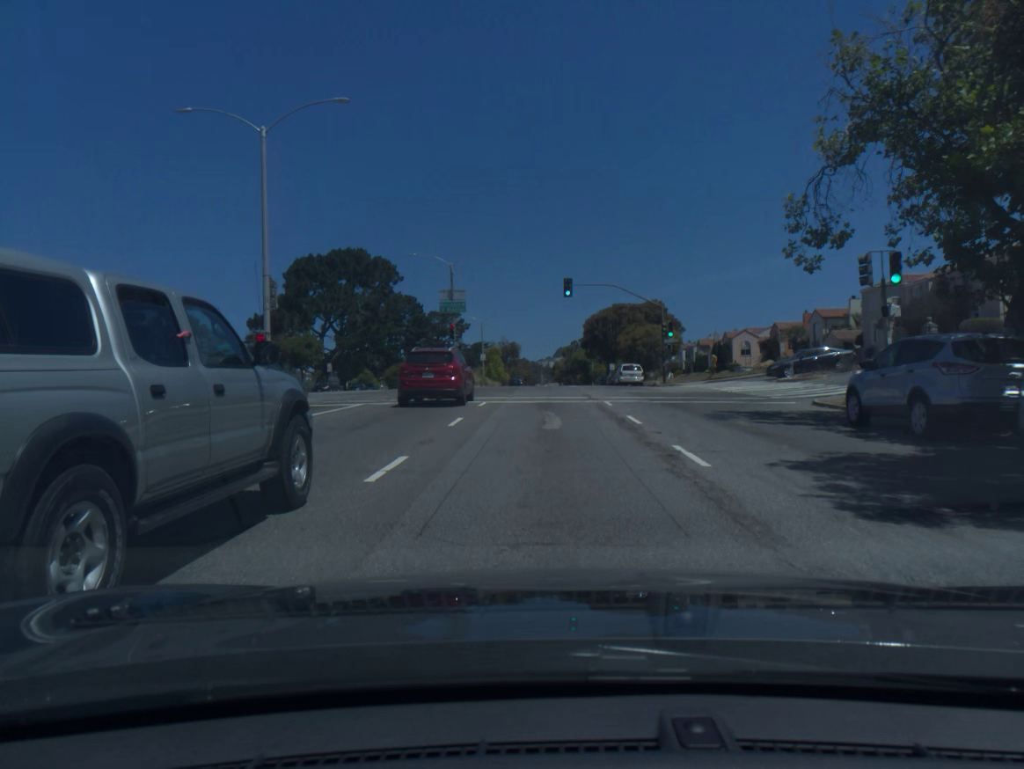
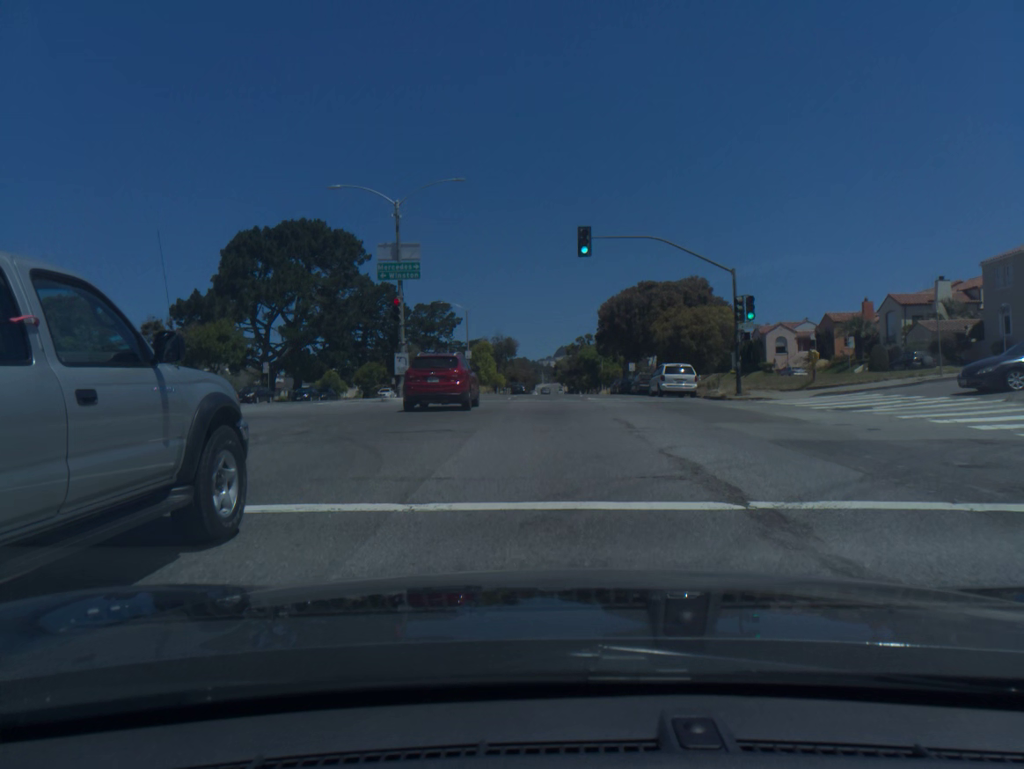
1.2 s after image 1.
(0.0, +20.4) m; 0°
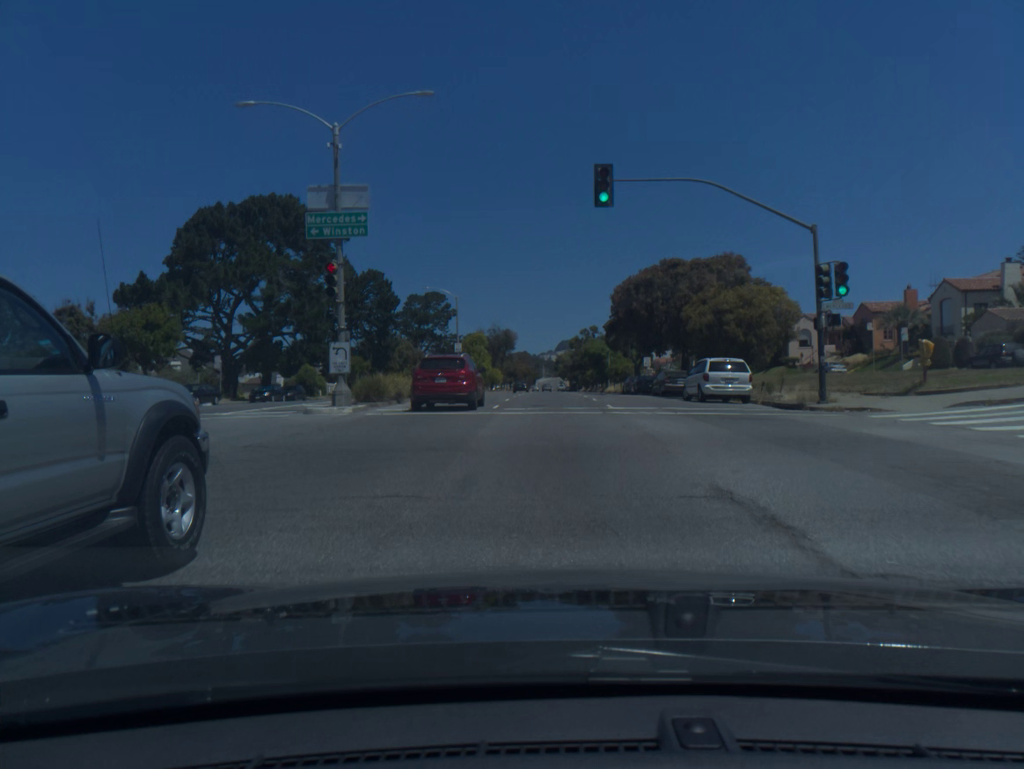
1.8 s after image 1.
(0.0, +10.2) m; 0°
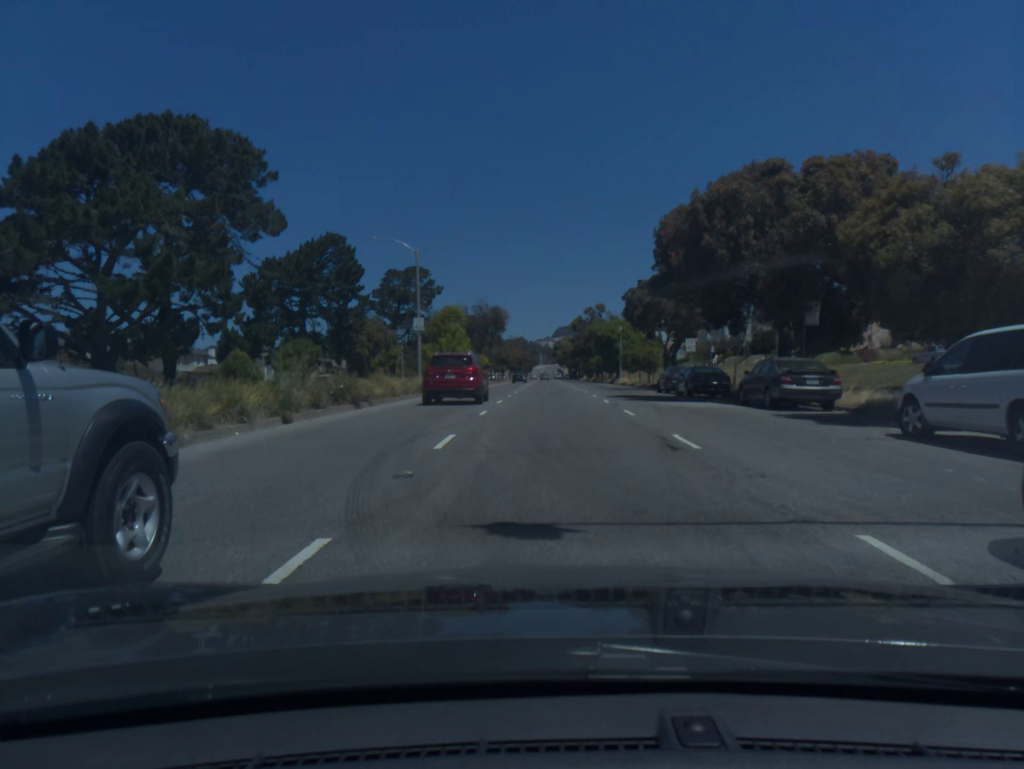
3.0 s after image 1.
(0.0, +20.5) m; 0°
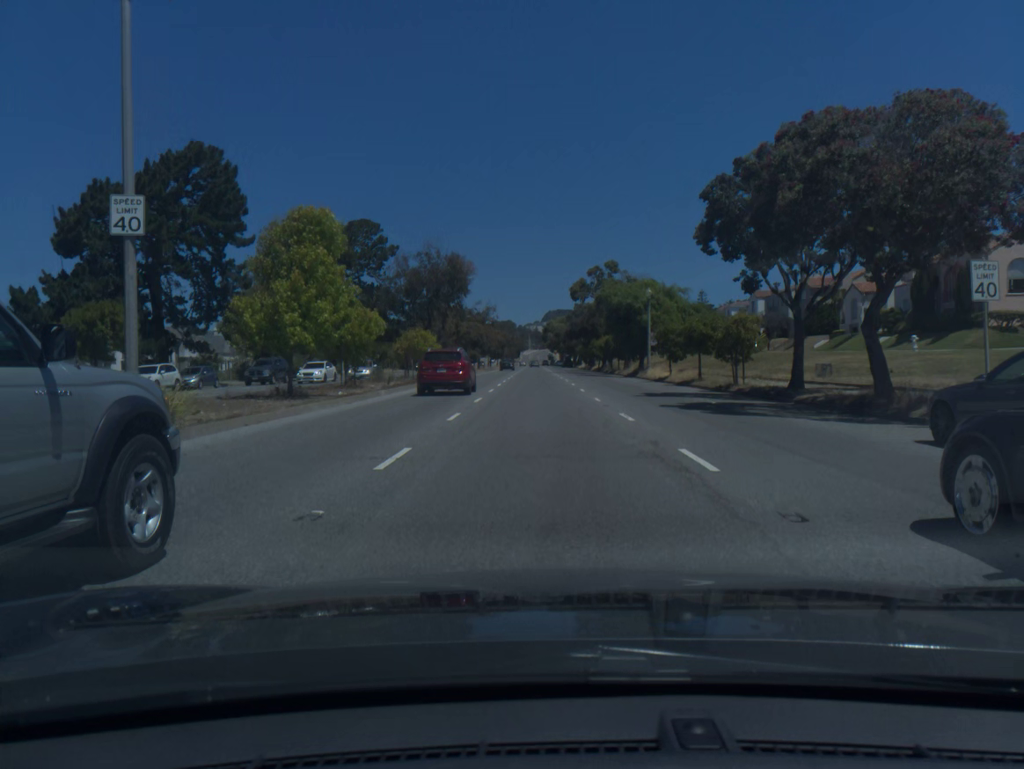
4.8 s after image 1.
(+0.3, +31.3) m; +1°
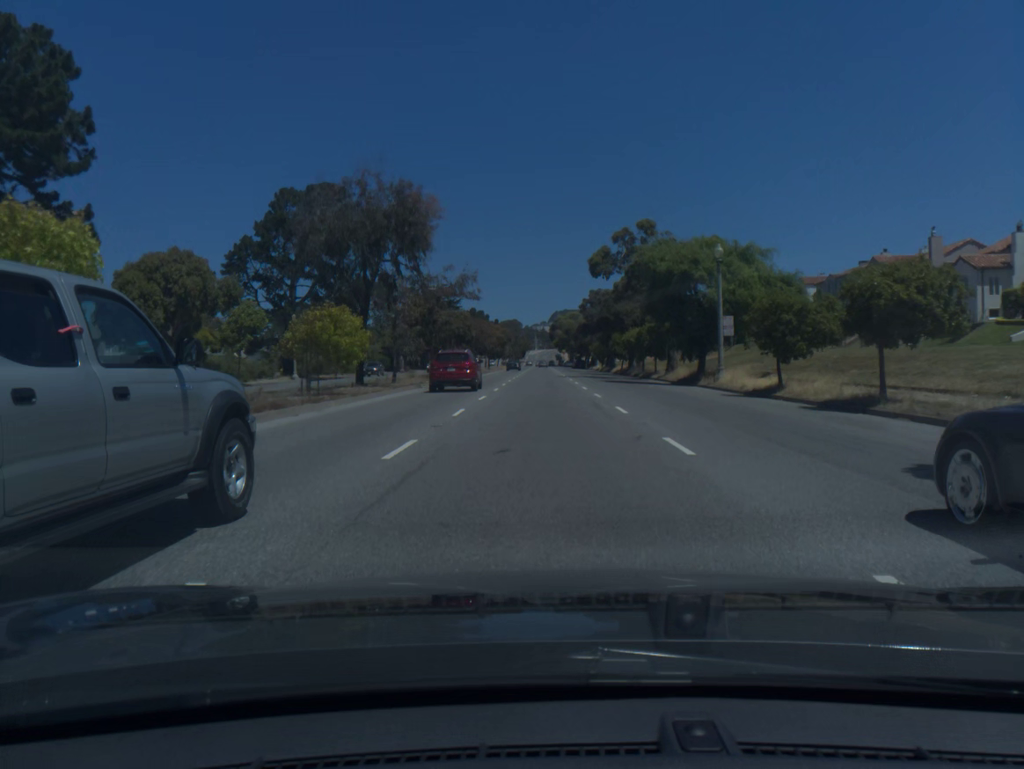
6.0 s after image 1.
(0.0, +21.1) m; 0°
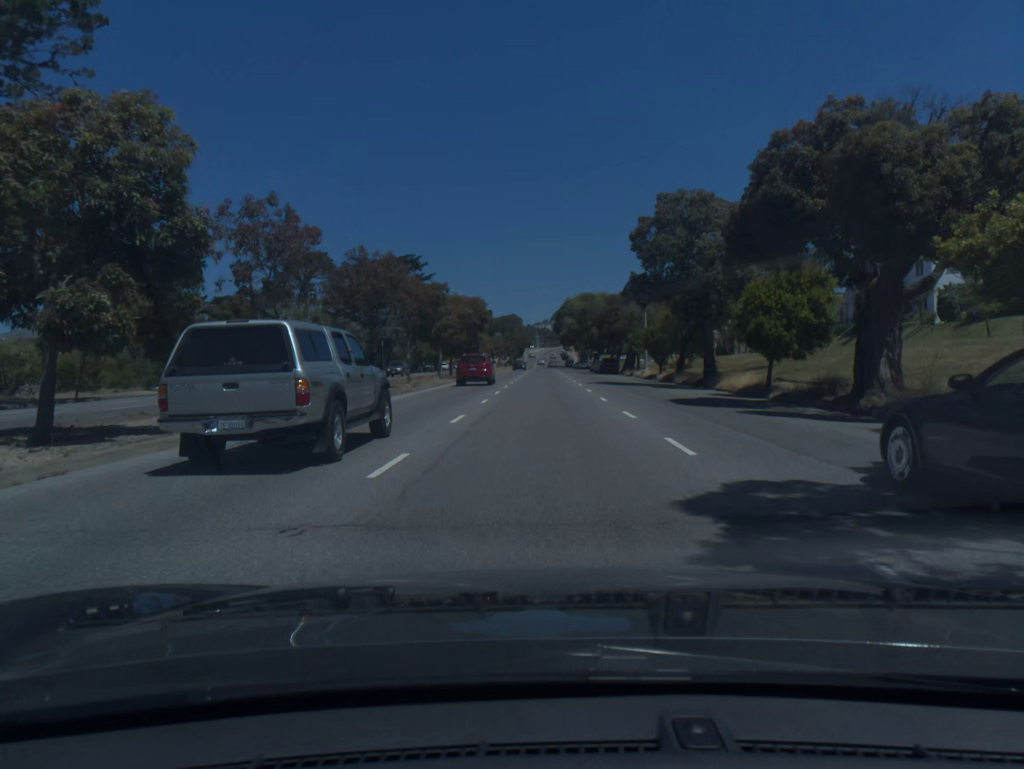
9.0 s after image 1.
(-0.2, +51.6) m; 0°
